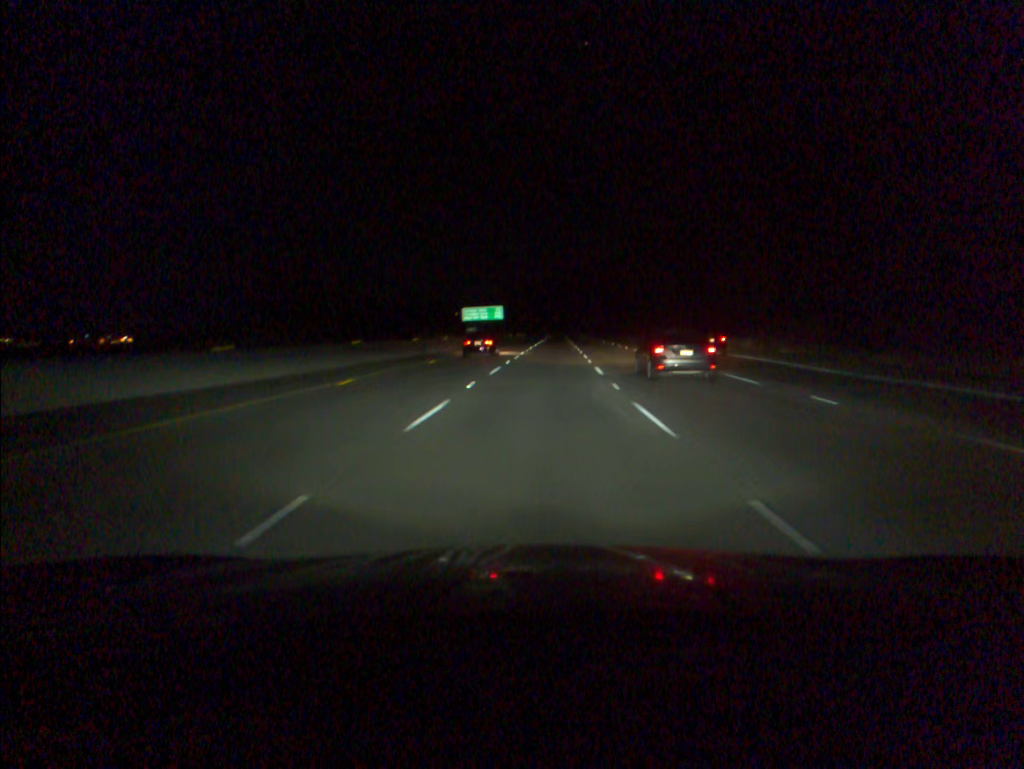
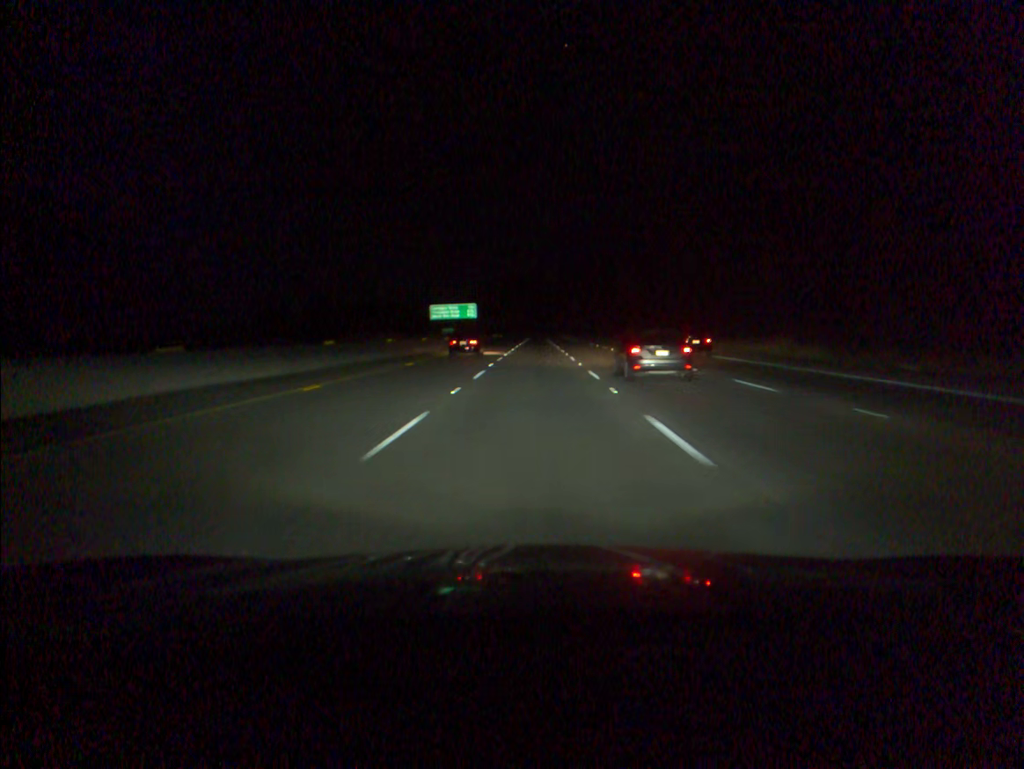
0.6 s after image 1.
(+0.2, +16.9) m; +2°
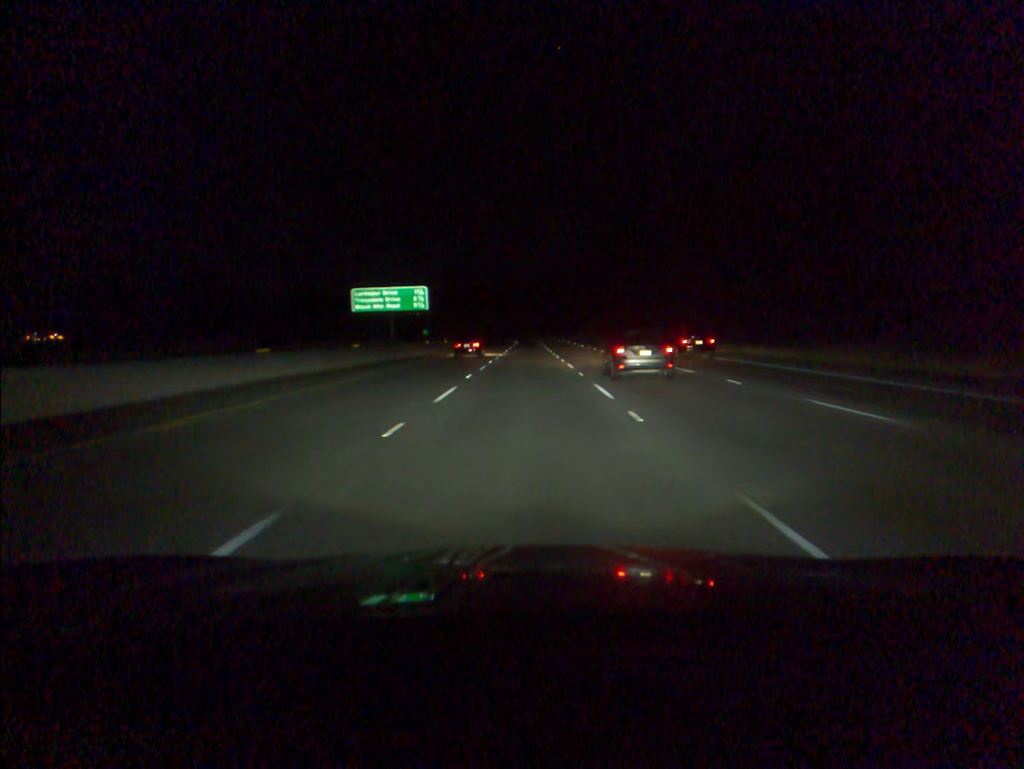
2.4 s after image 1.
(+0.5, +50.6) m; +1°
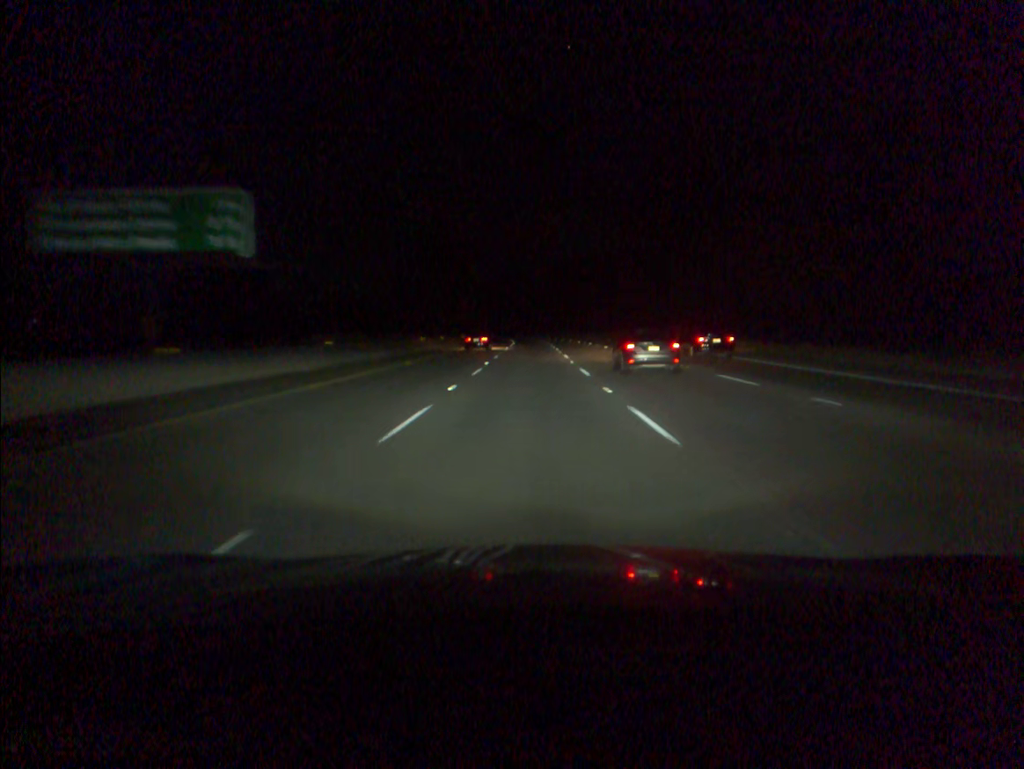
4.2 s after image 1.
(-0.1, +50.4) m; 0°
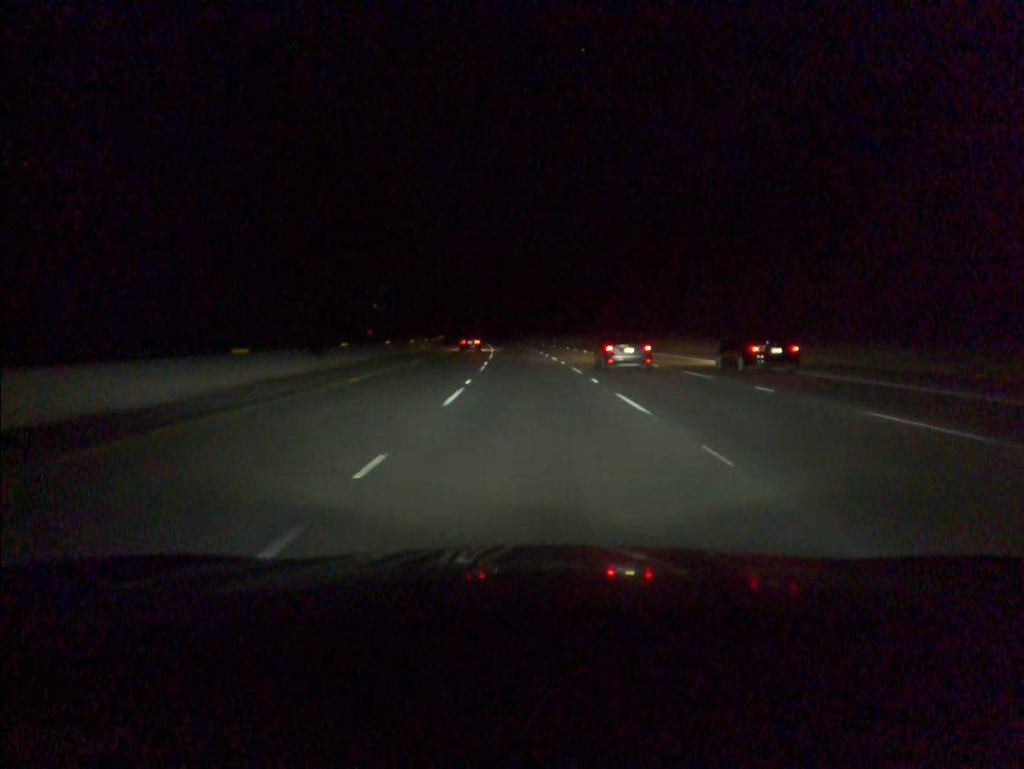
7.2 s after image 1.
(-0.2, +83.5) m; -1°
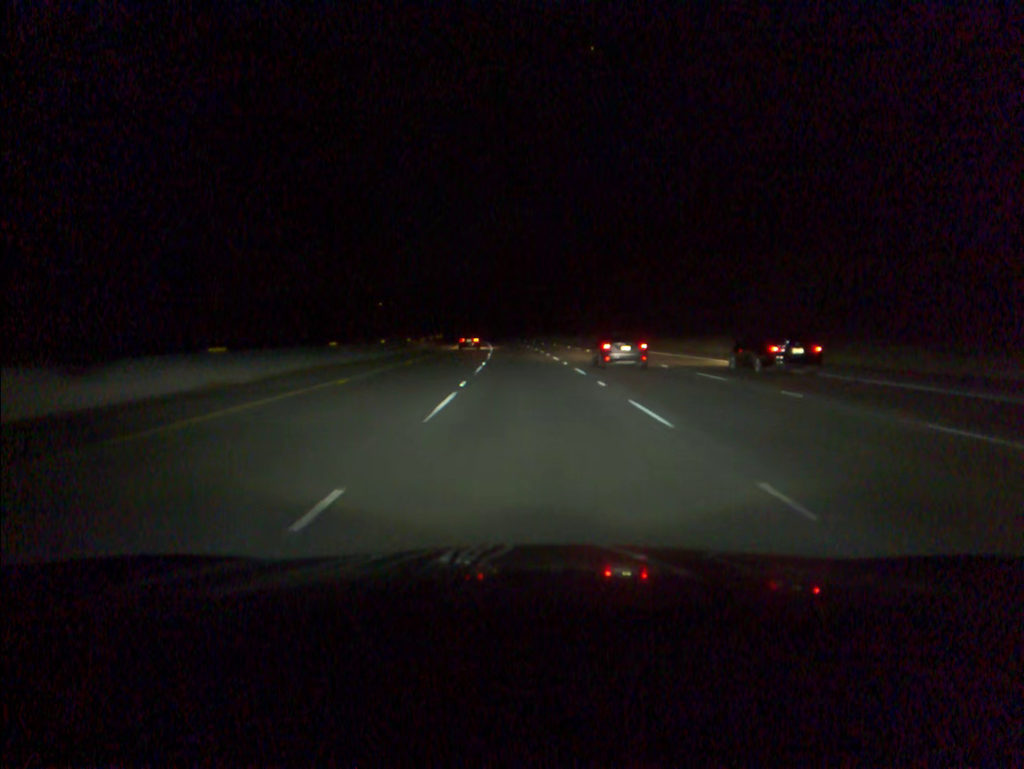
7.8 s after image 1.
(-0.1, +16.7) m; -1°
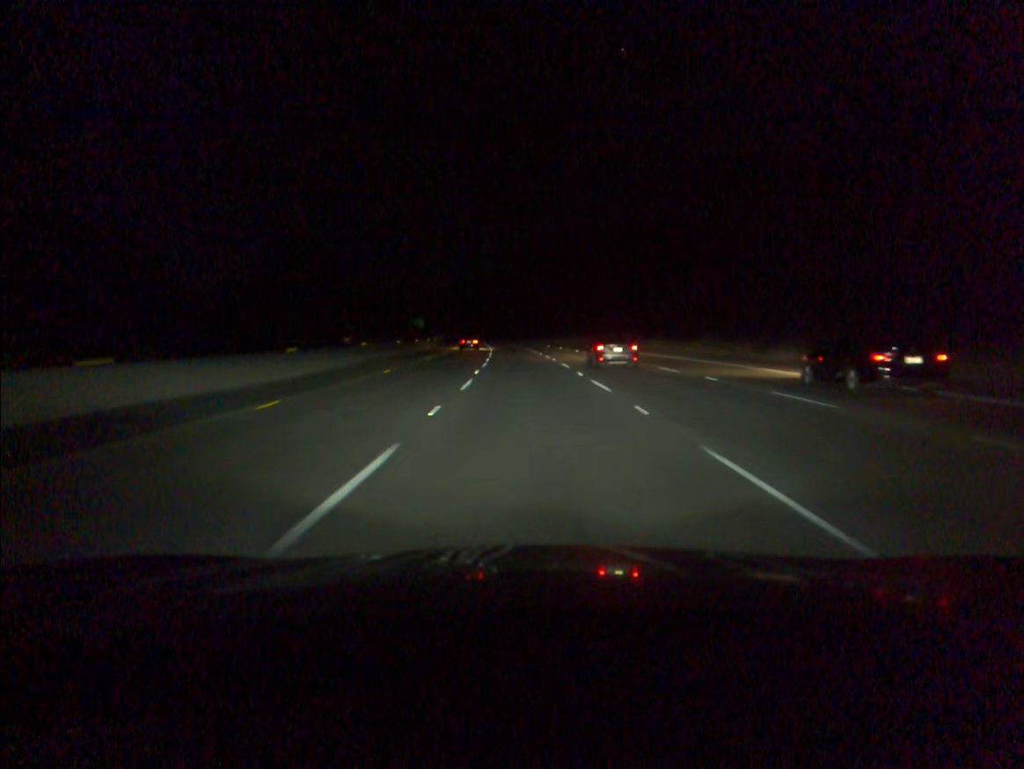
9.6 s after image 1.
(-1.0, +50.5) m; -2°
